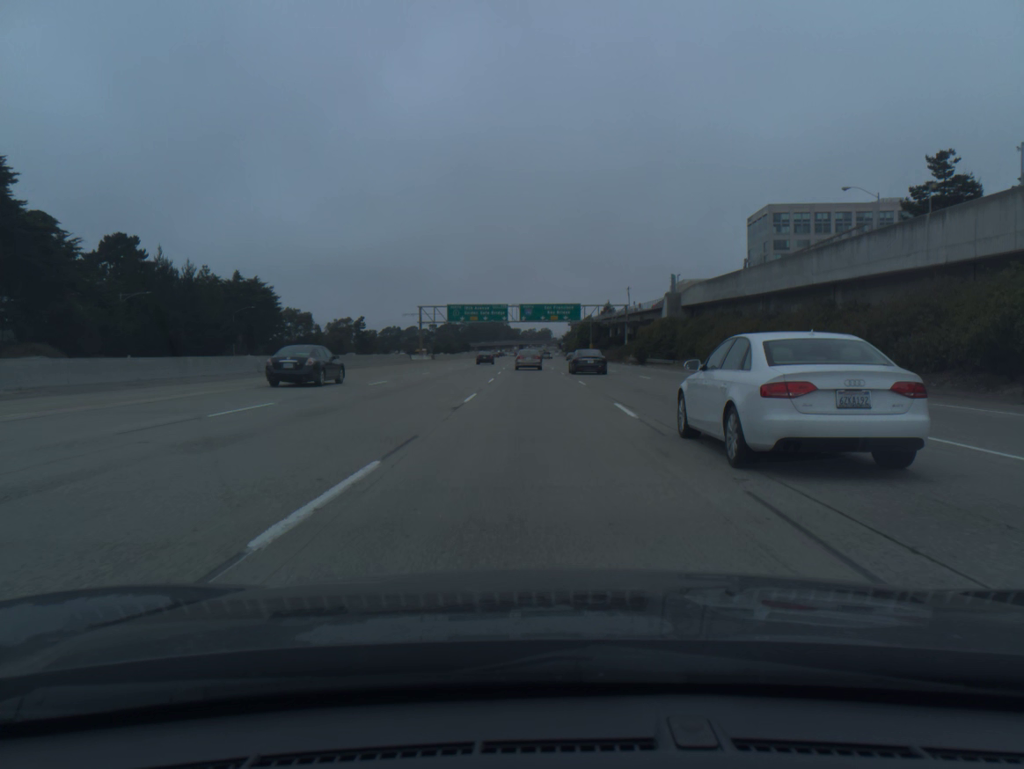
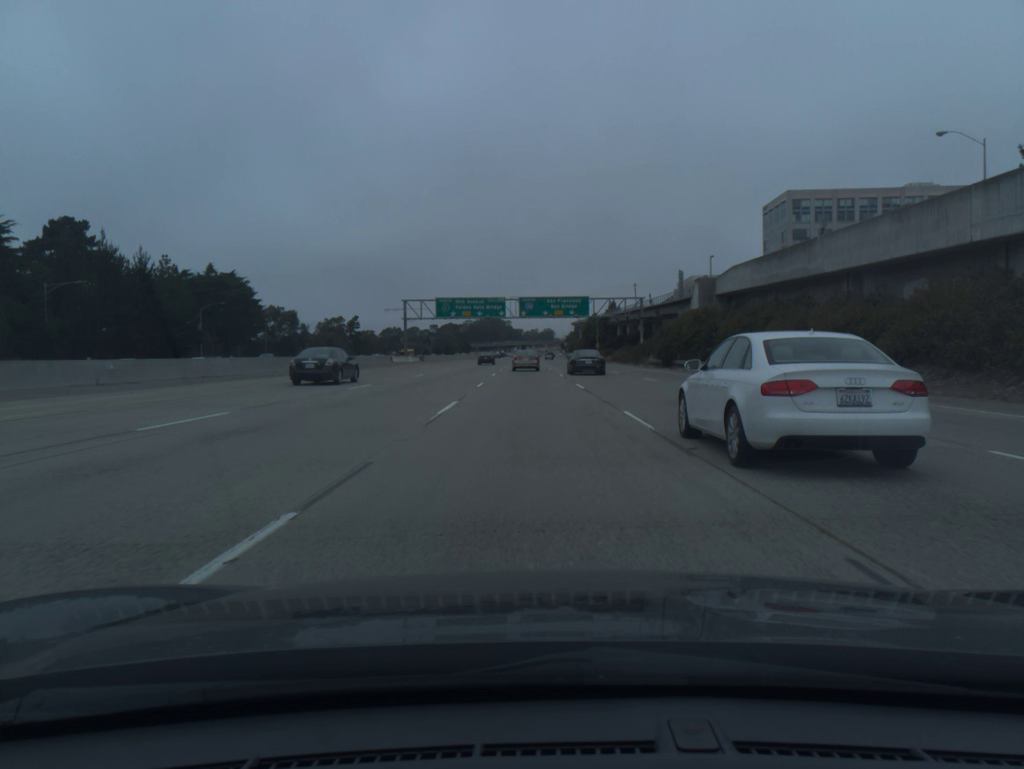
(0.0, +17.0) m; 0°
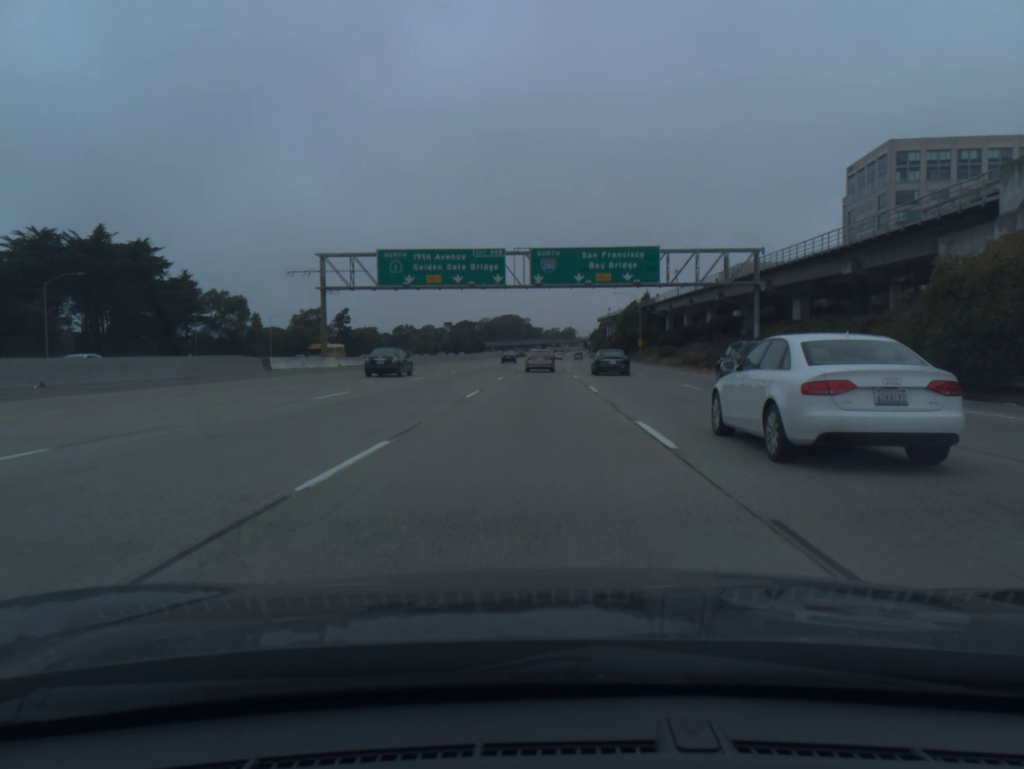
(-0.7, +50.2) m; -2°
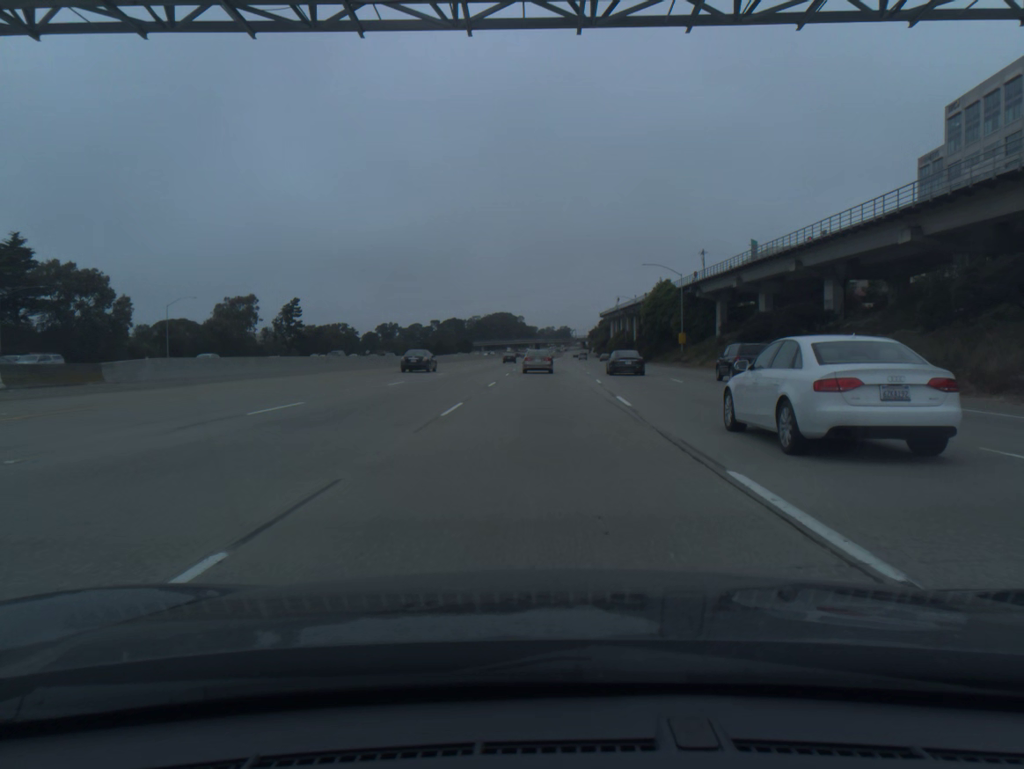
(0.0, +48.8) m; 0°
